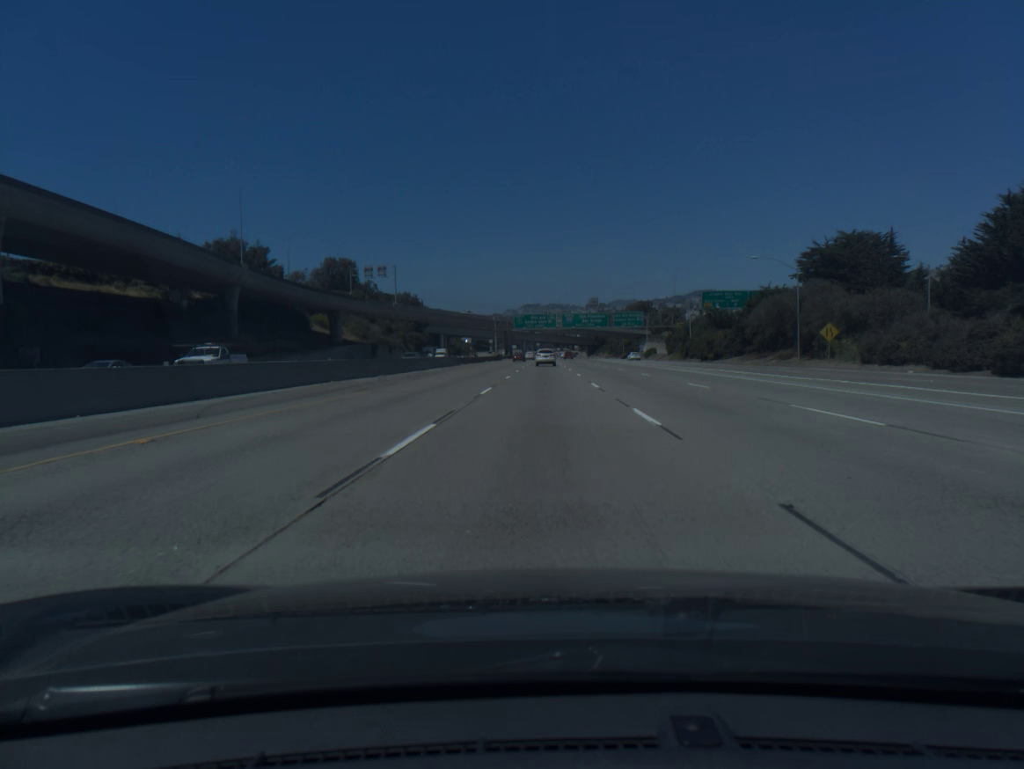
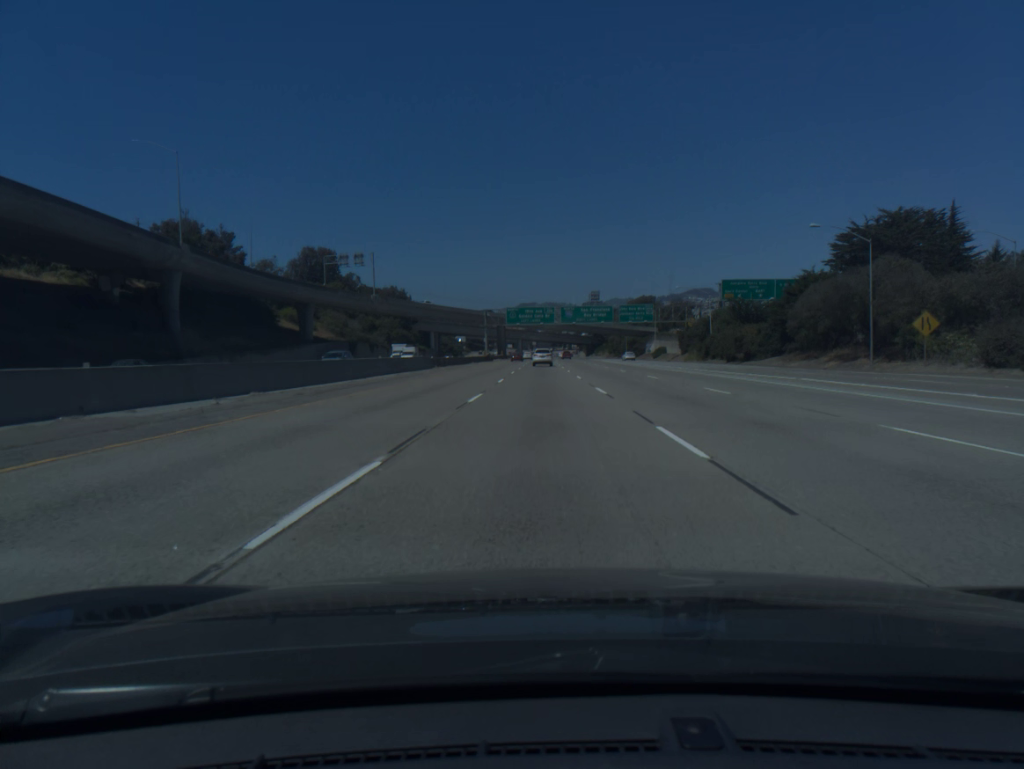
(0.0, +18.0) m; 0°
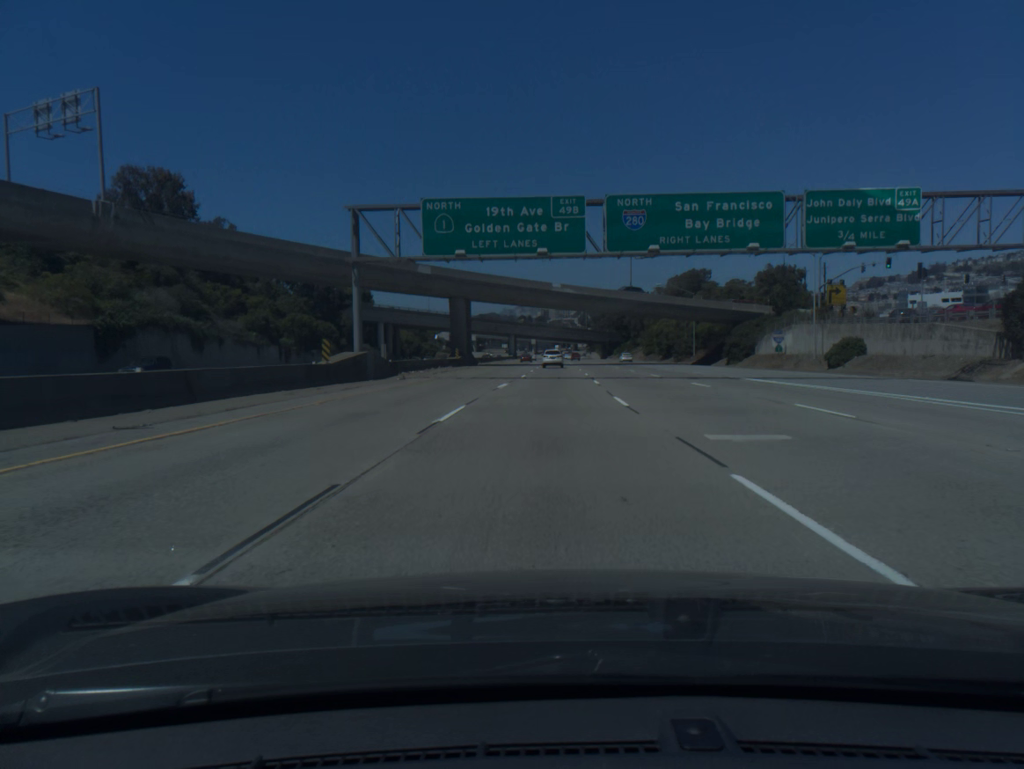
(+0.1, +90.5) m; 0°
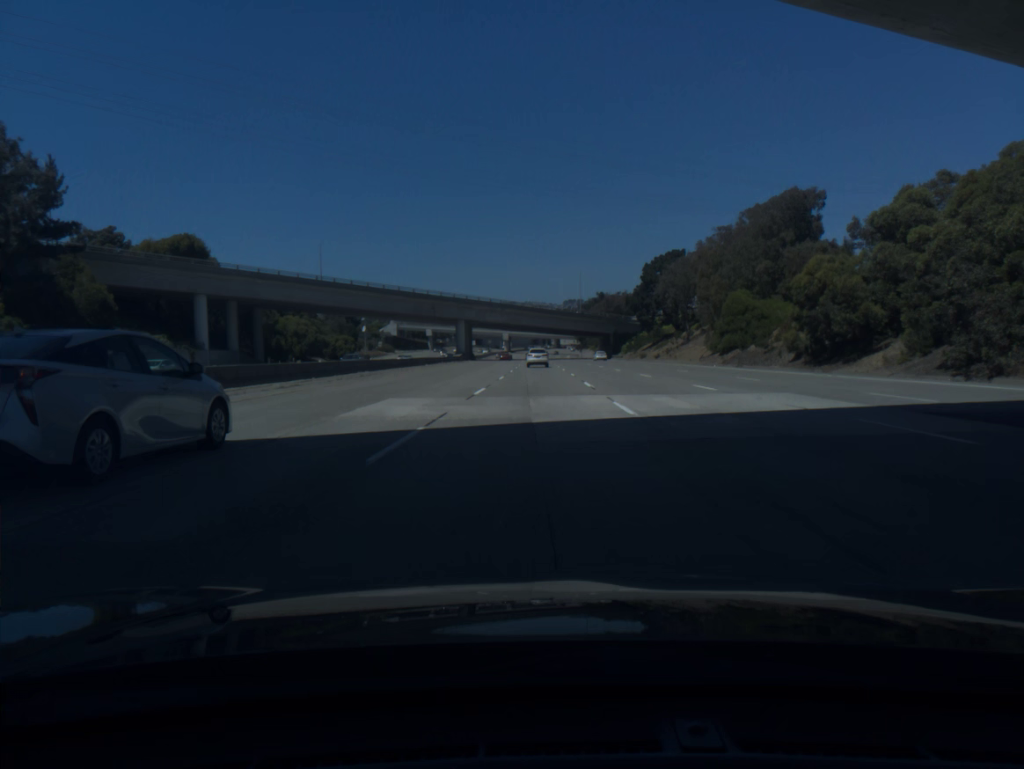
(+1.9, +90.8) m; +2°
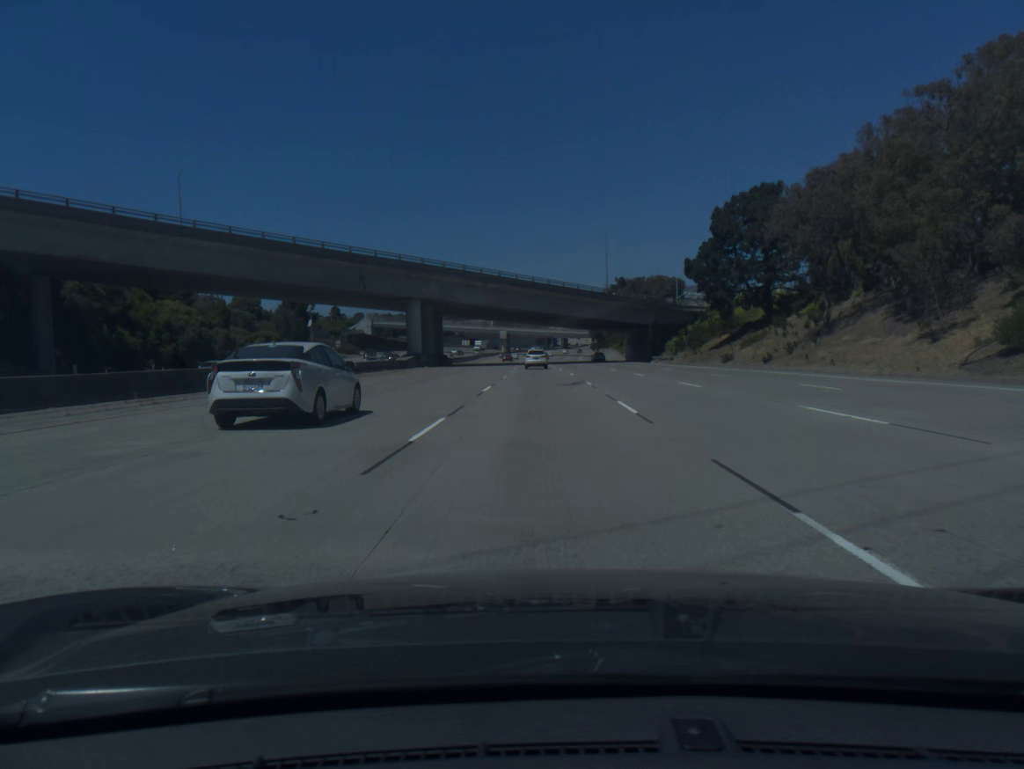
(-0.4, +54.2) m; 0°
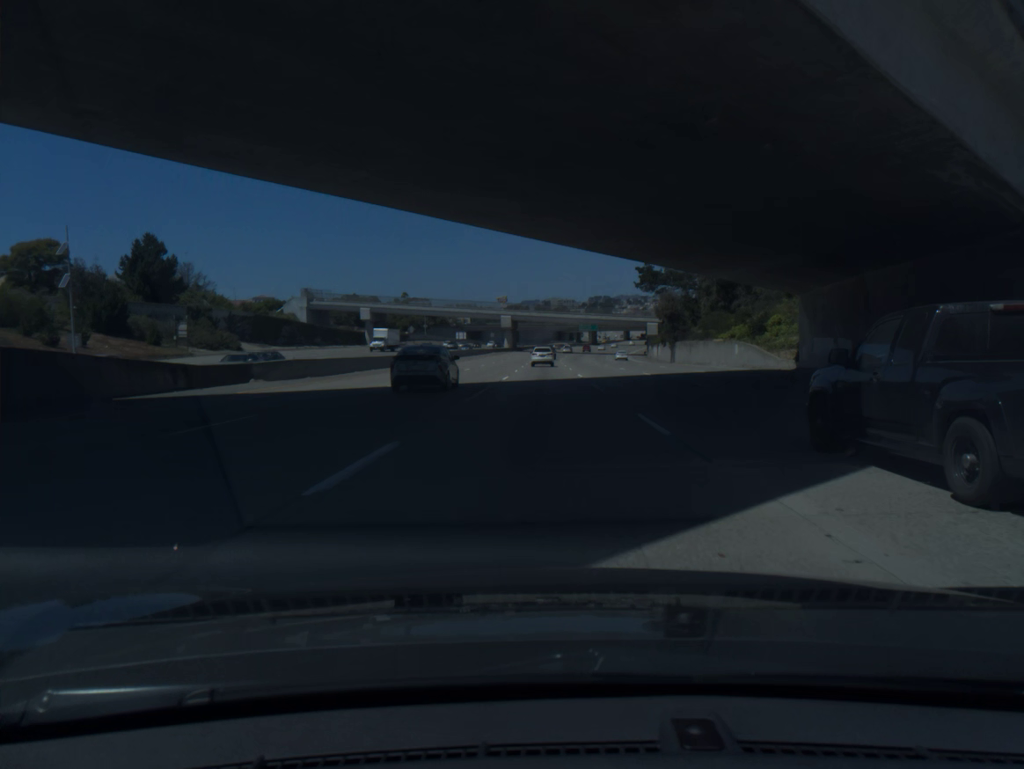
(-0.9, +89.9) m; -1°
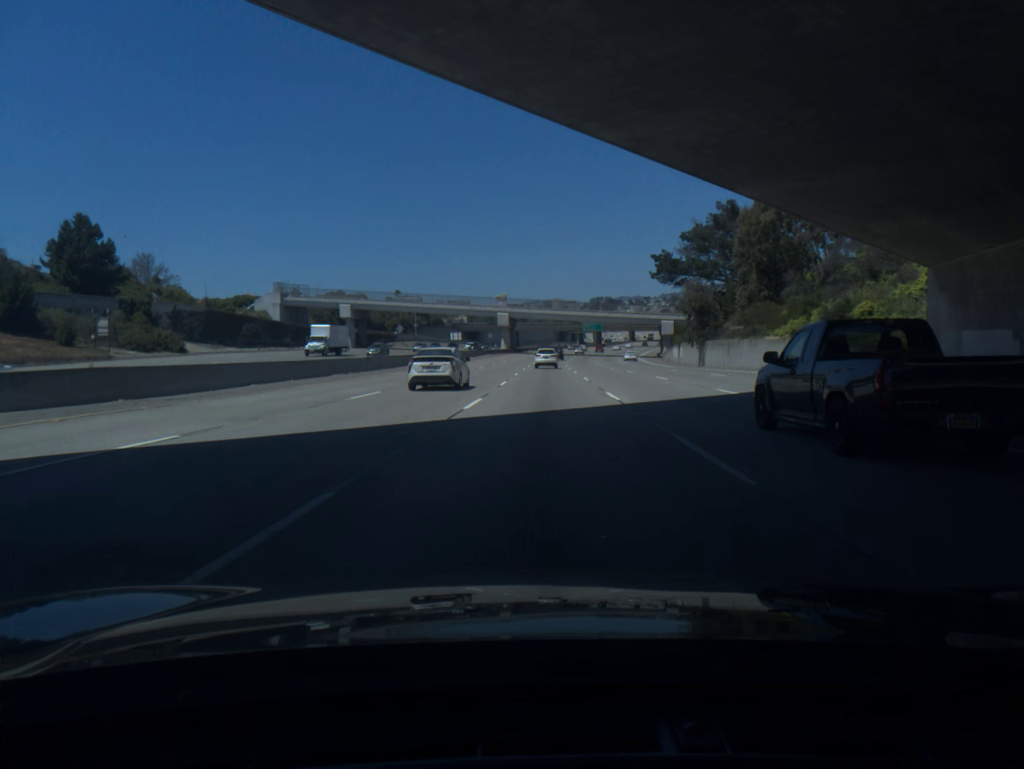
(0.0, +17.9) m; 0°
